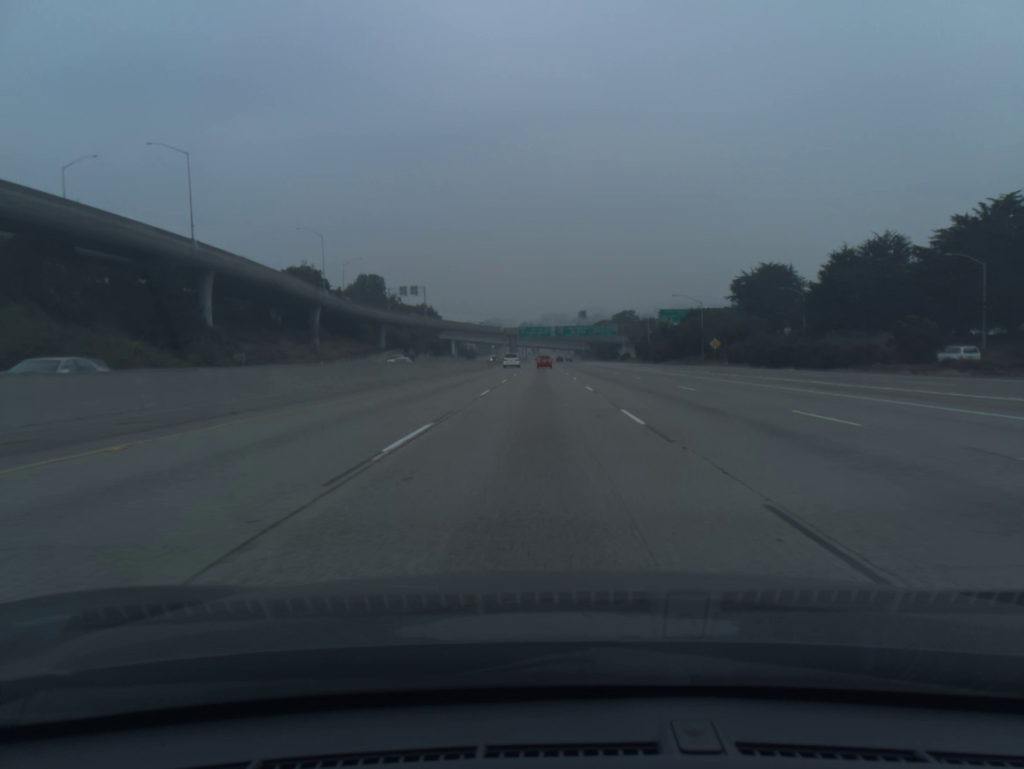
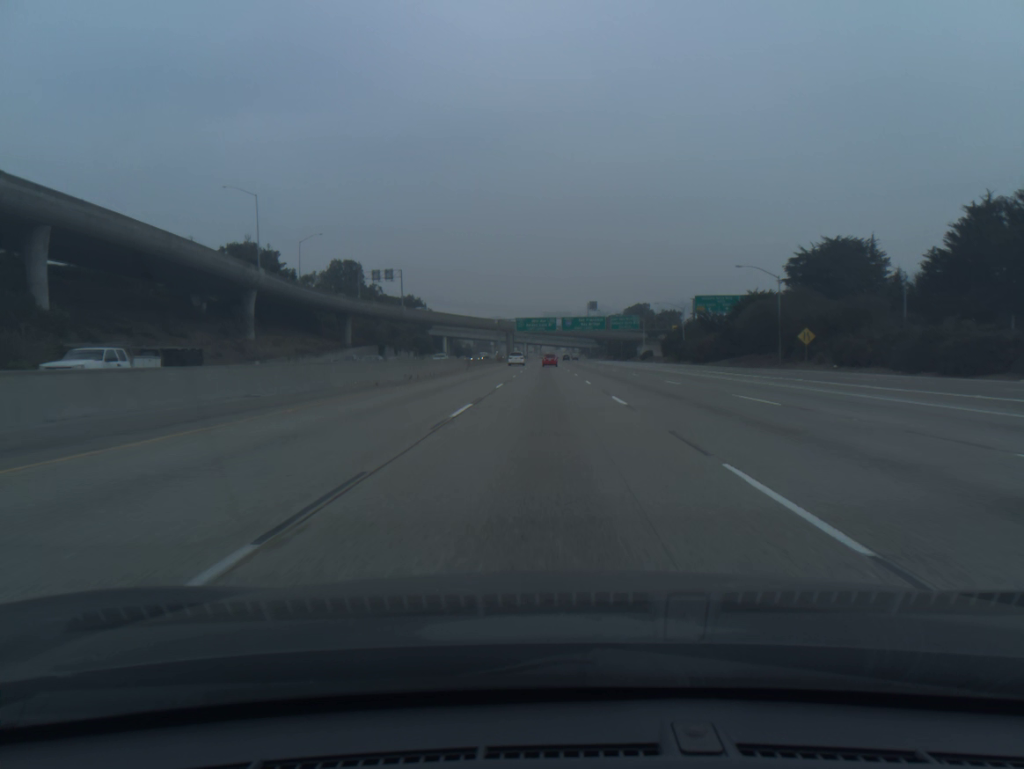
(-0.1, +37.5) m; 0°
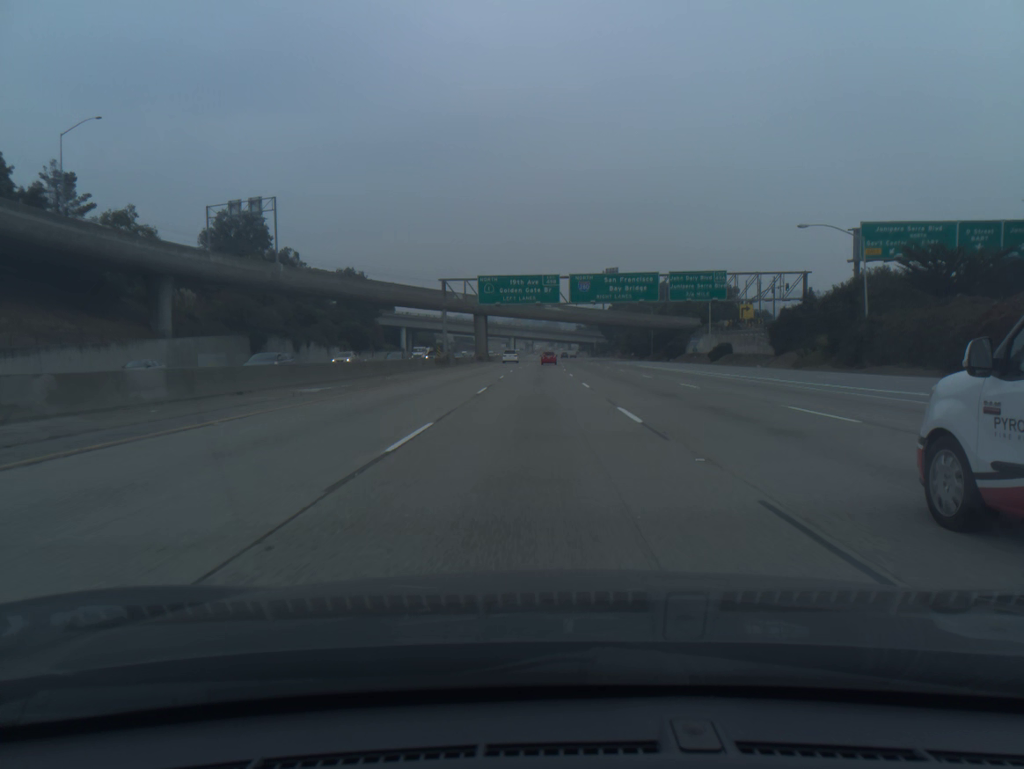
(+0.4, +76.2) m; +1°
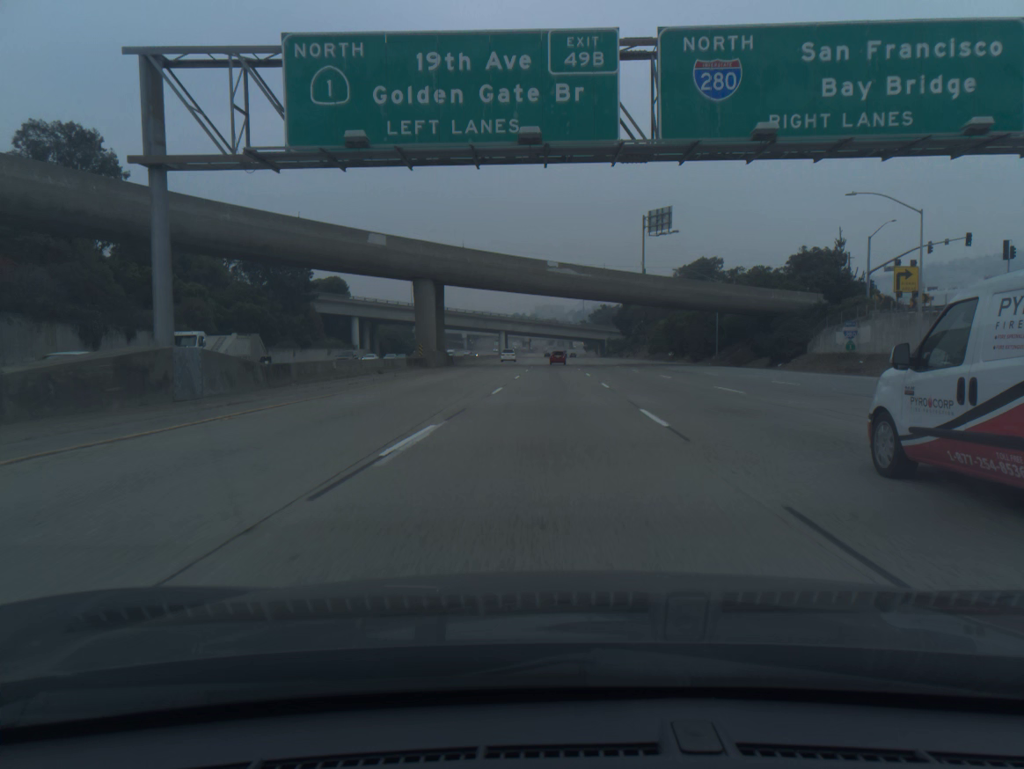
(-0.1, +57.8) m; 0°
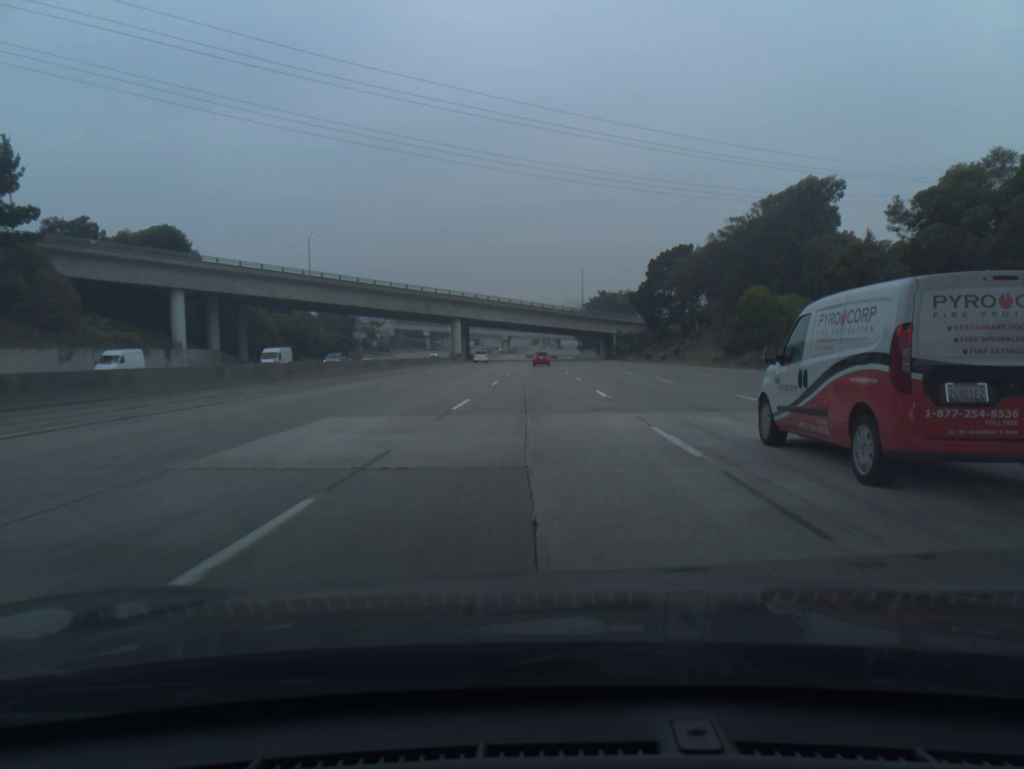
(+1.2, +77.3) m; +1°
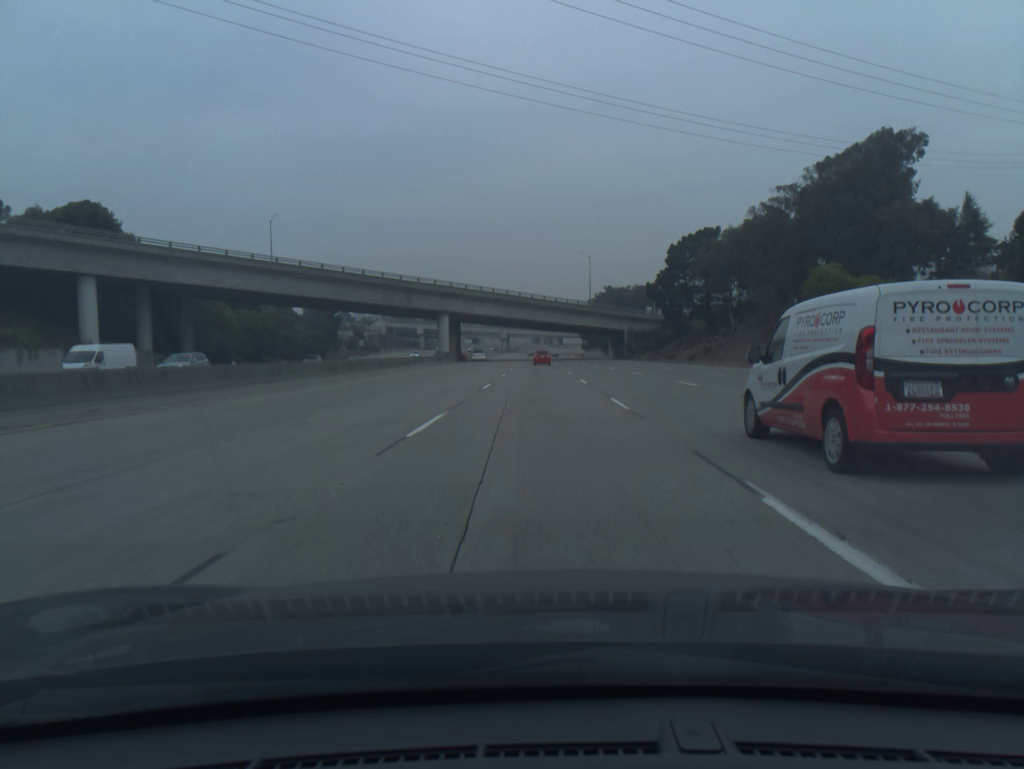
(0.0, +19.3) m; 0°
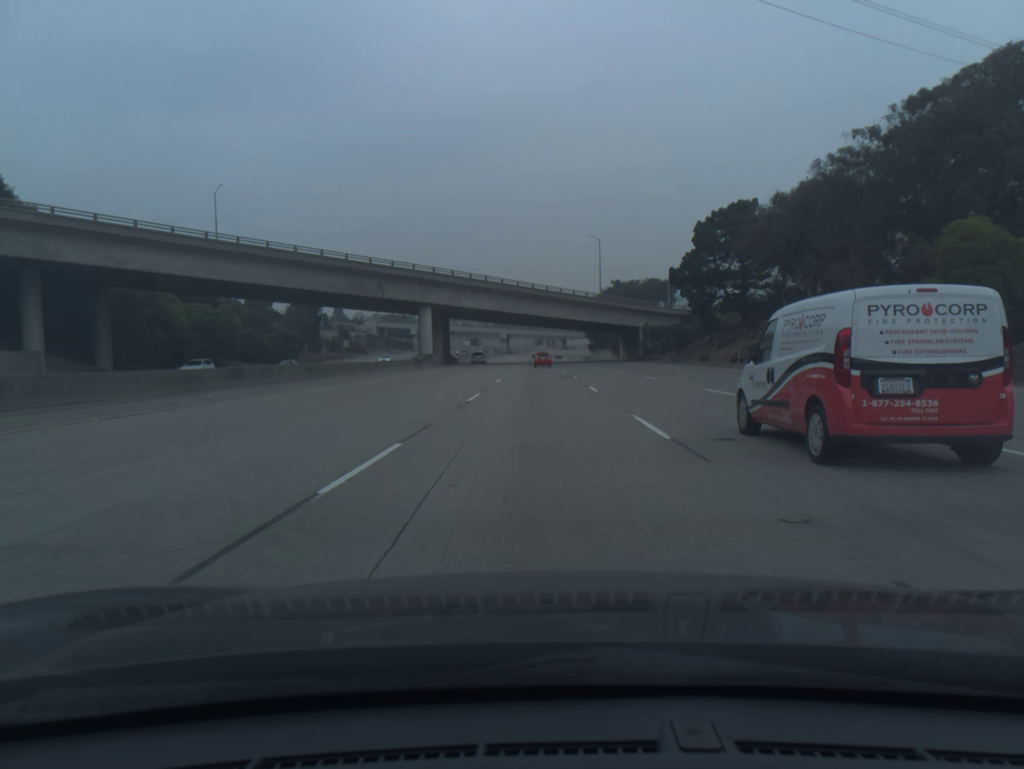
(0.0, +19.3) m; 0°
